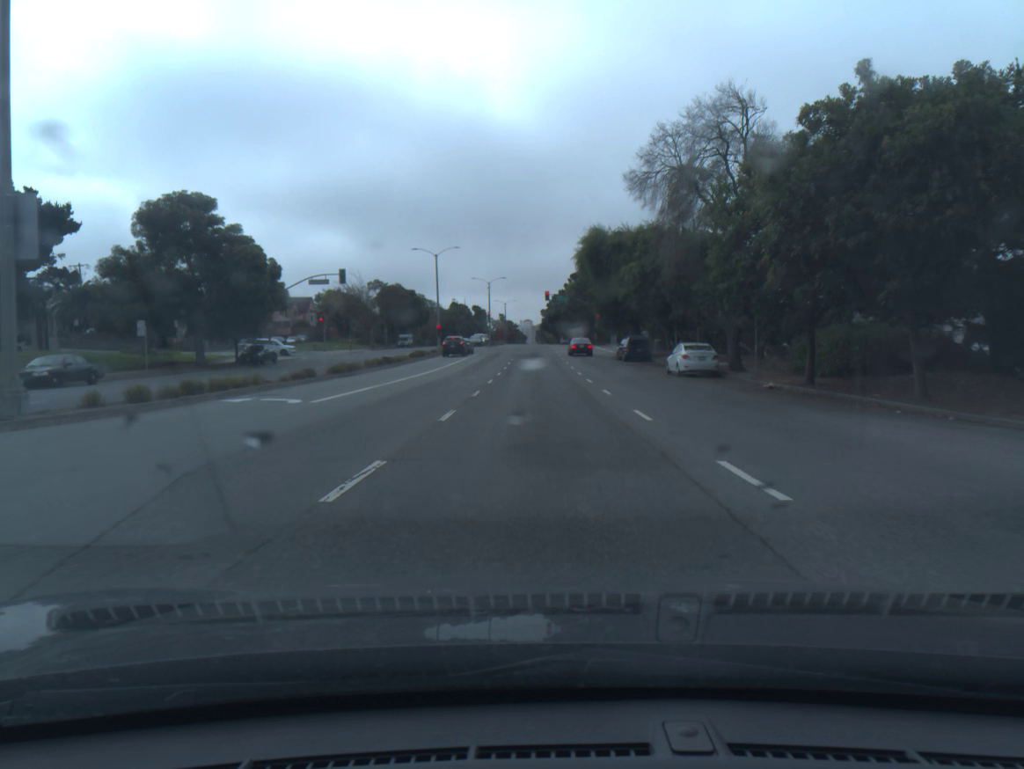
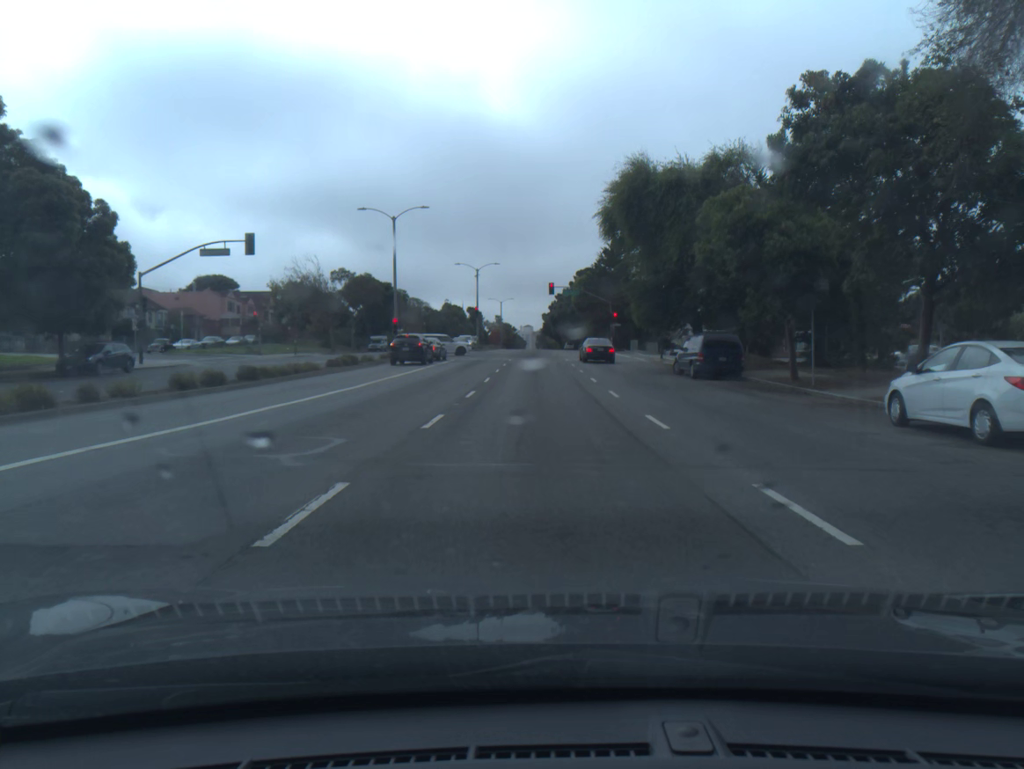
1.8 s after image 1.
(0.0, +23.5) m; 0°
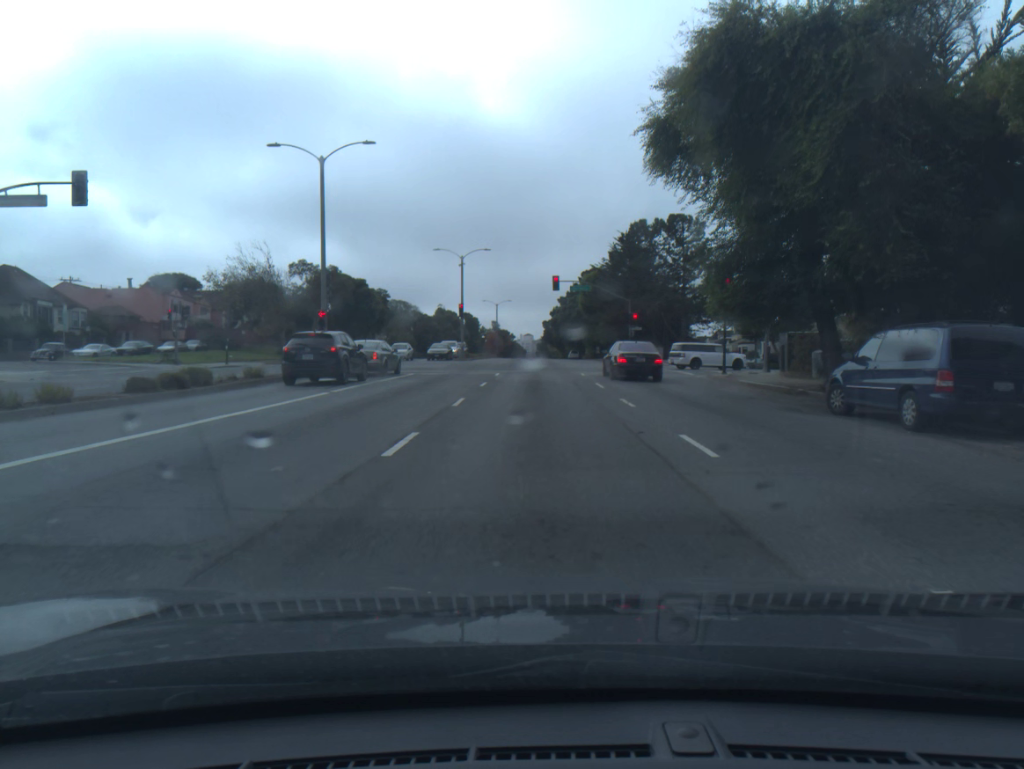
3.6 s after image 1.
(0.0, +17.8) m; 0°
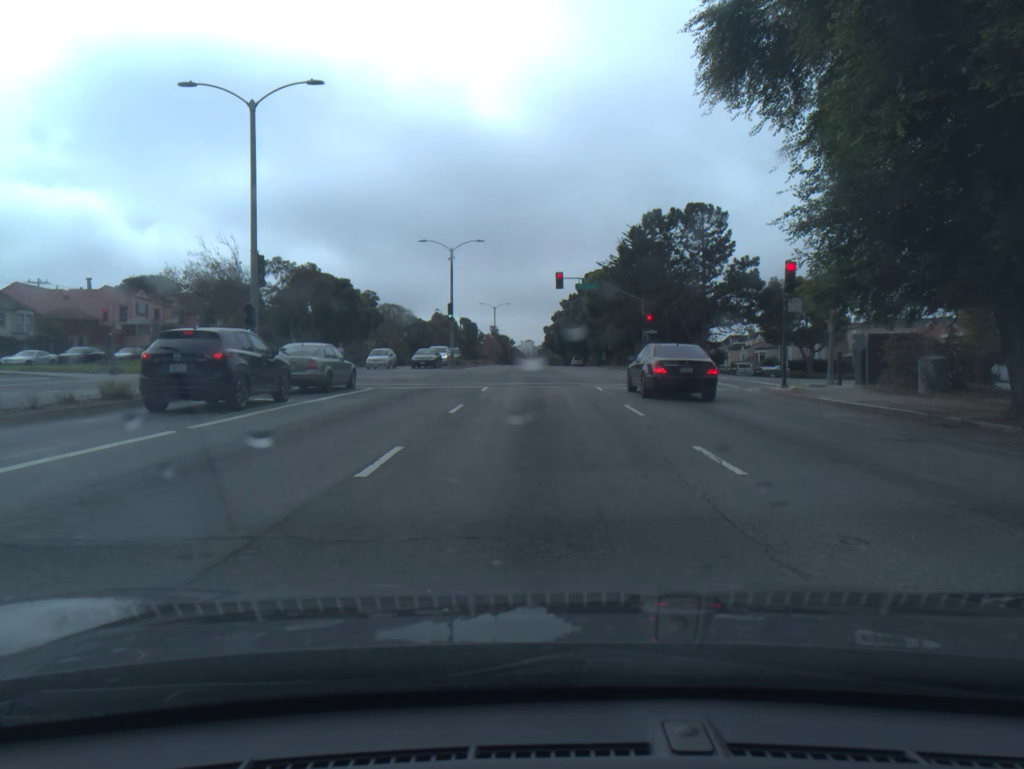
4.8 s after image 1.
(0.0, +8.7) m; 0°
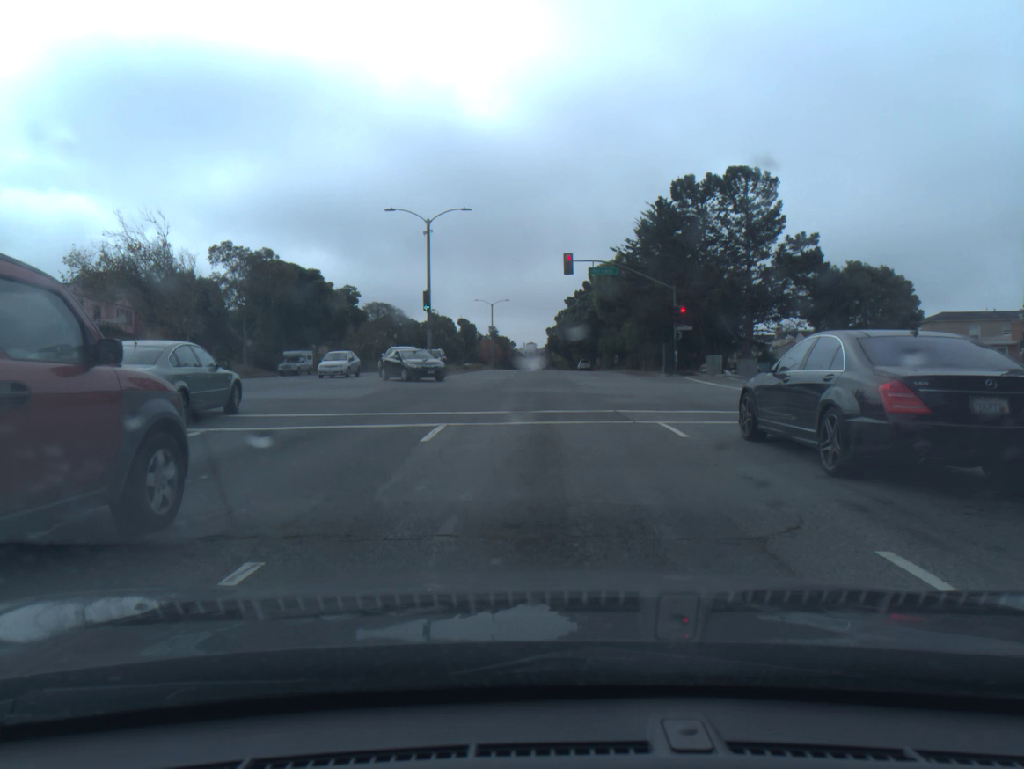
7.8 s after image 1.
(-0.1, +13.4) m; 0°
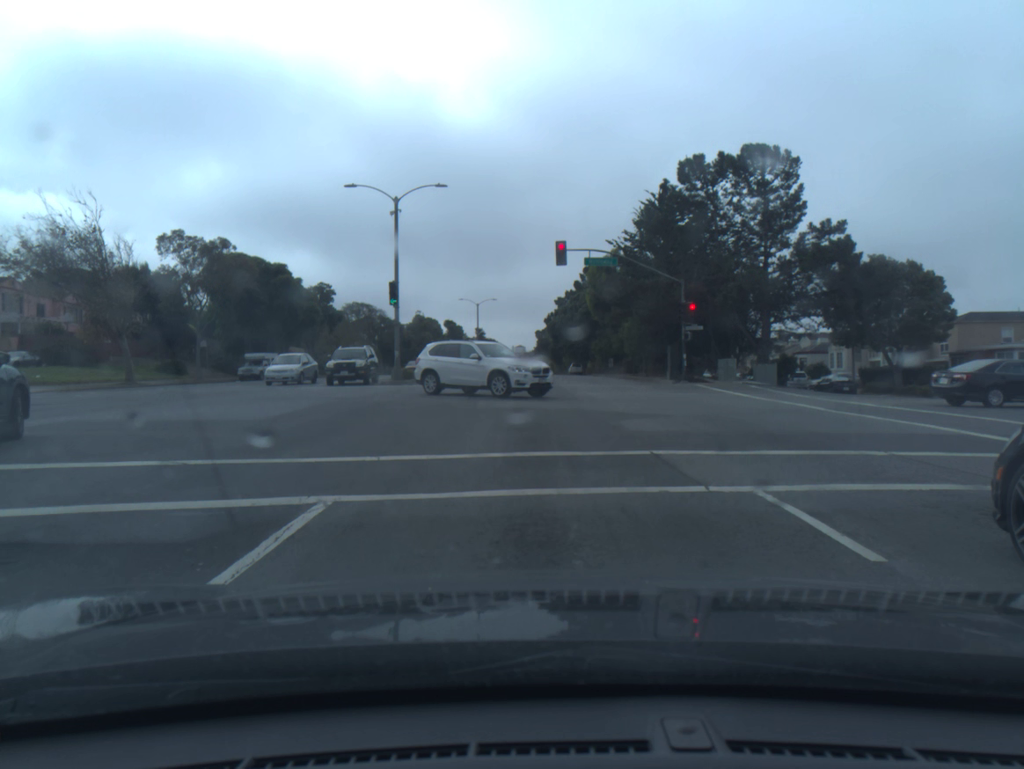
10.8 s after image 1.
(+0.1, +6.8) m; +1°
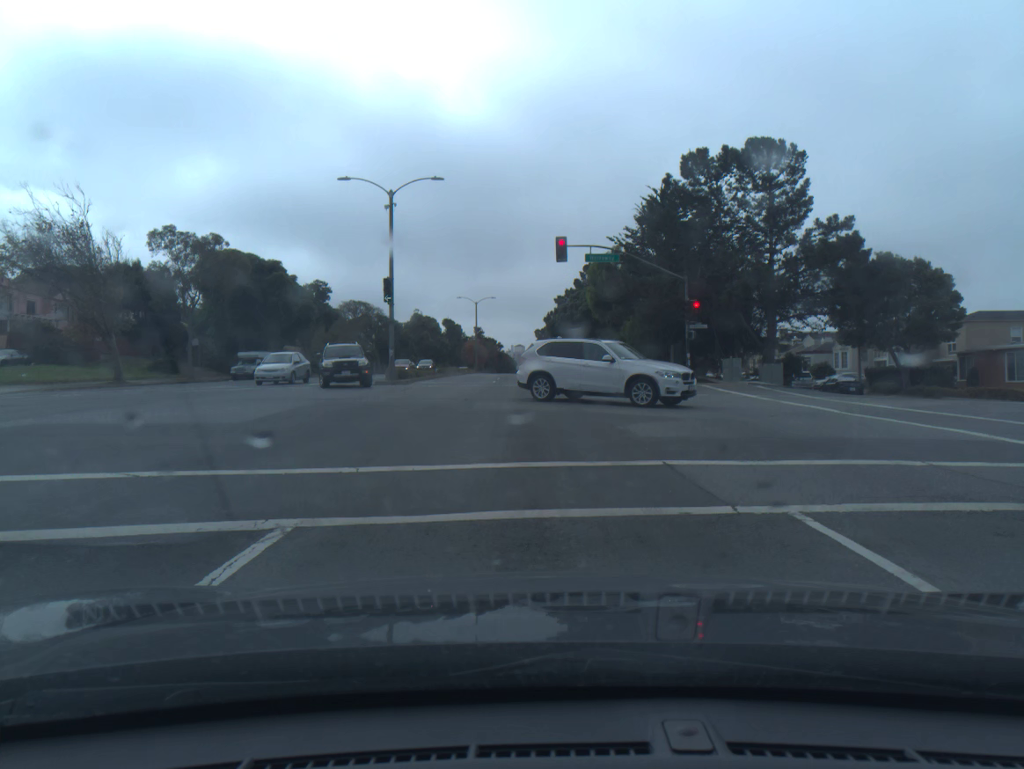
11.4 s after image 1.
(0.0, +1.0) m; 0°
